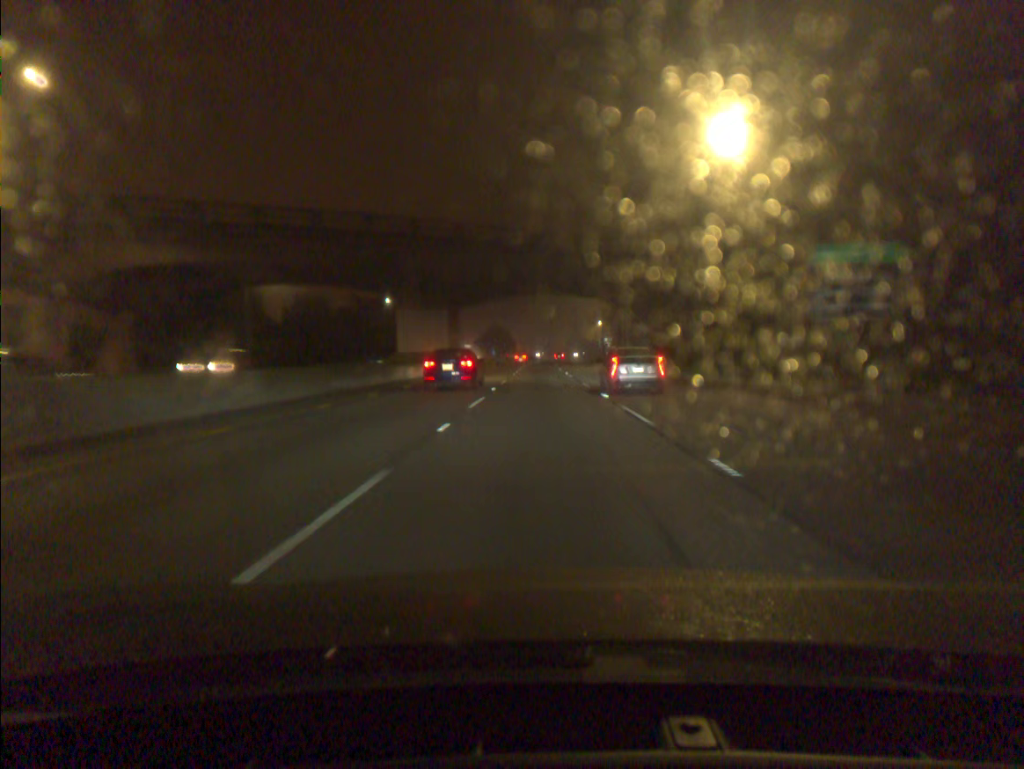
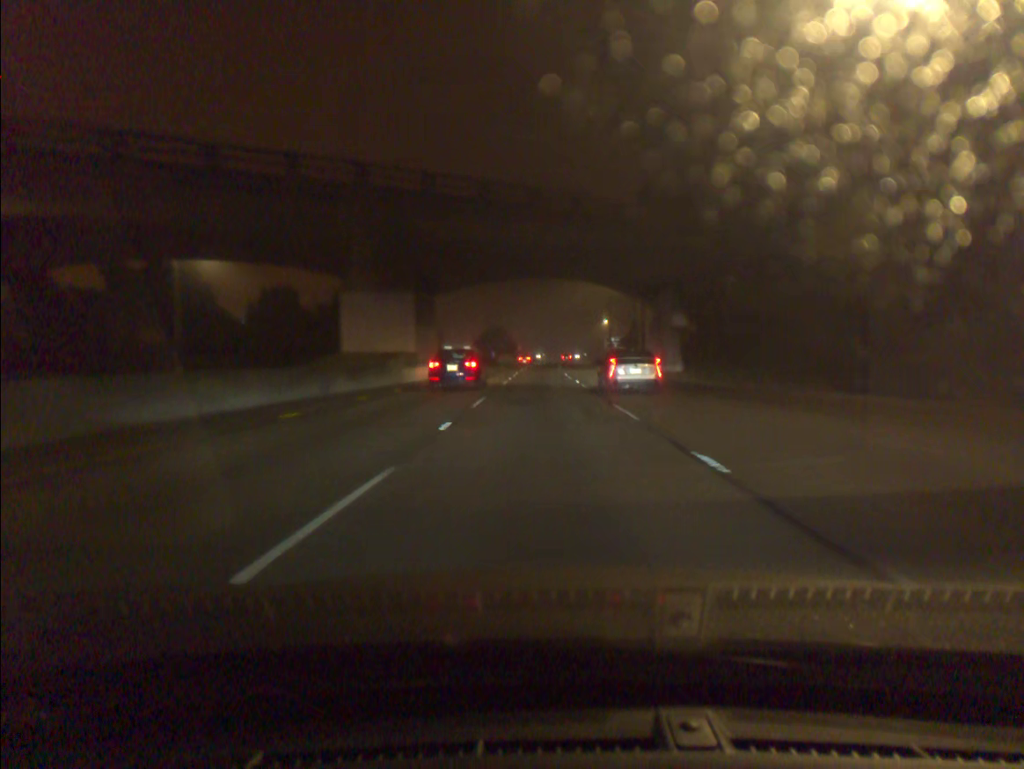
(0.0, +14.1) m; 0°
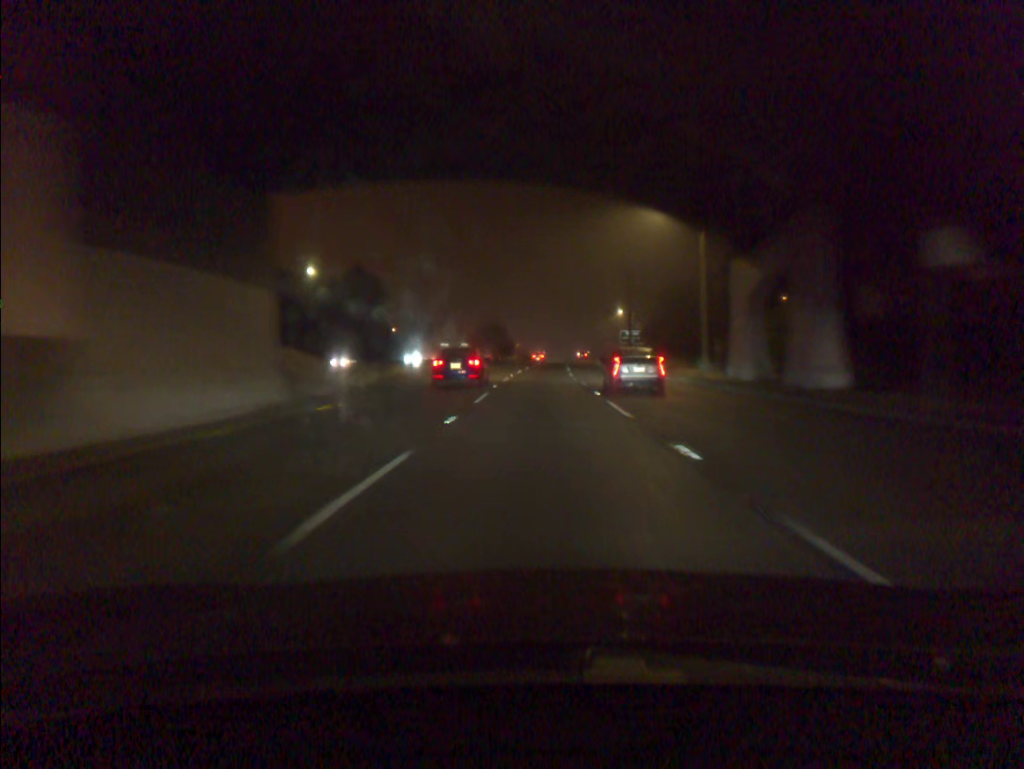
(0.0, +28.1) m; 0°
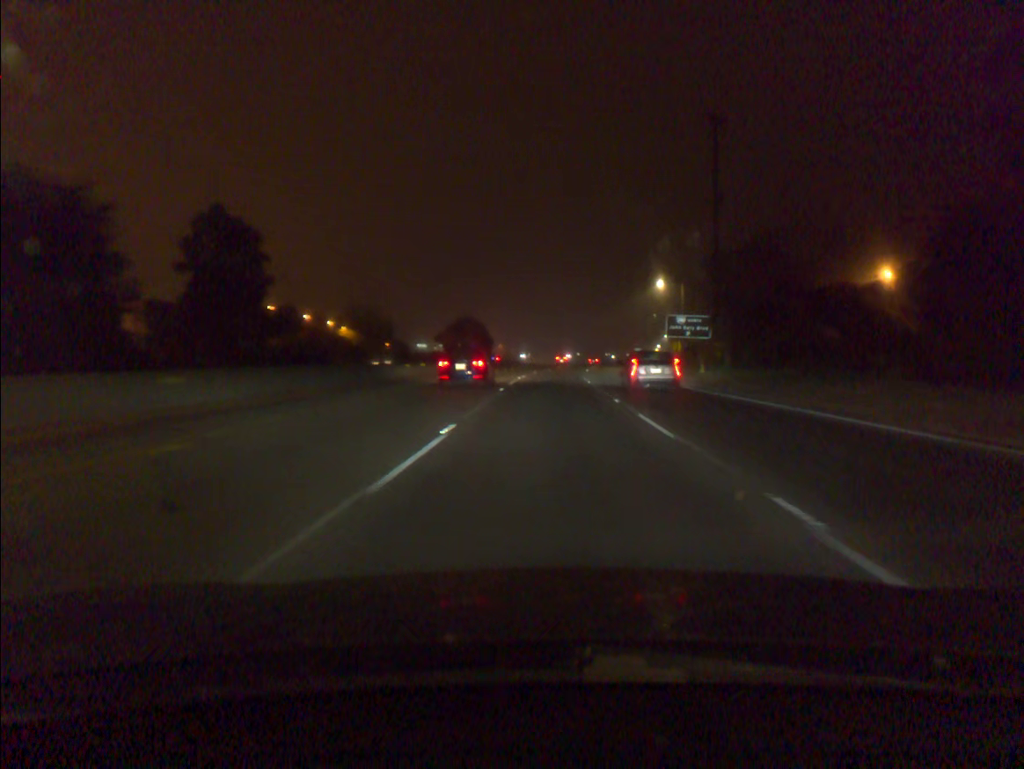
(+0.2, +56.1) m; +1°
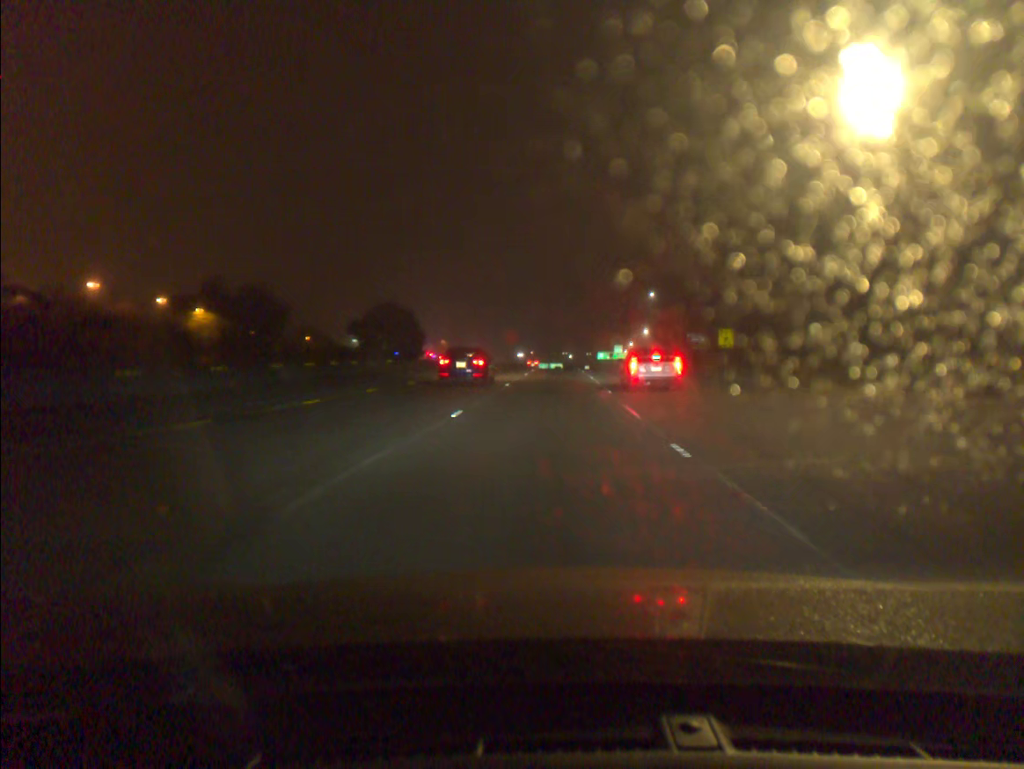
(+1.6, +57.0) m; +3°
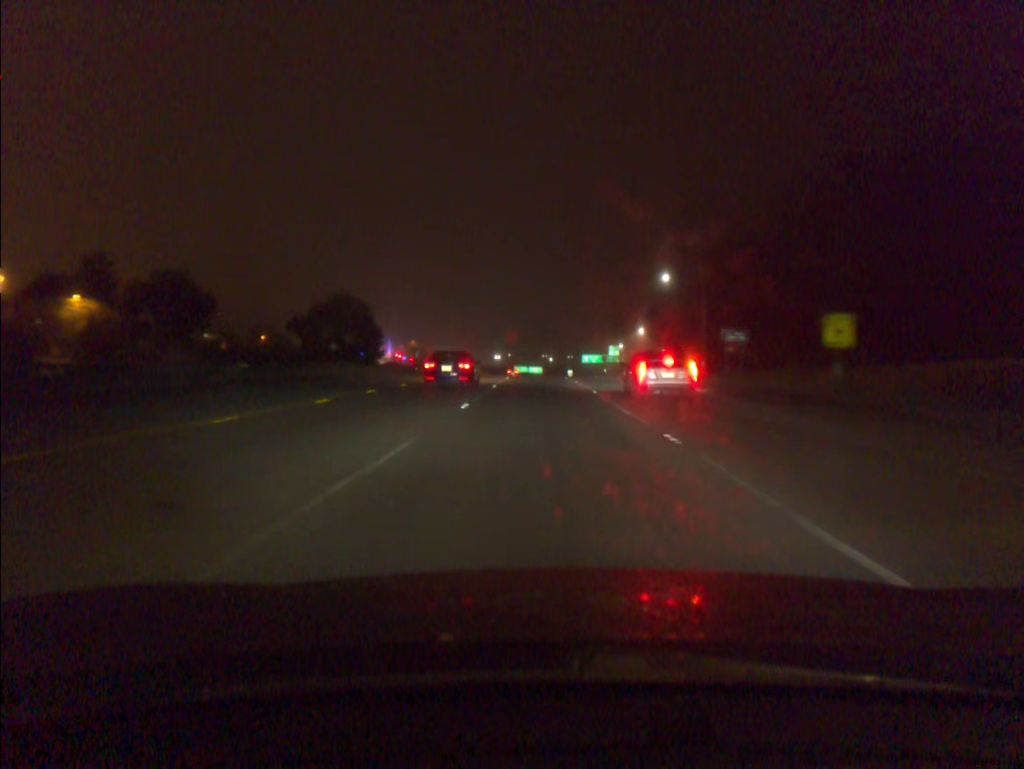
(+0.4, +29.0) m; +1°
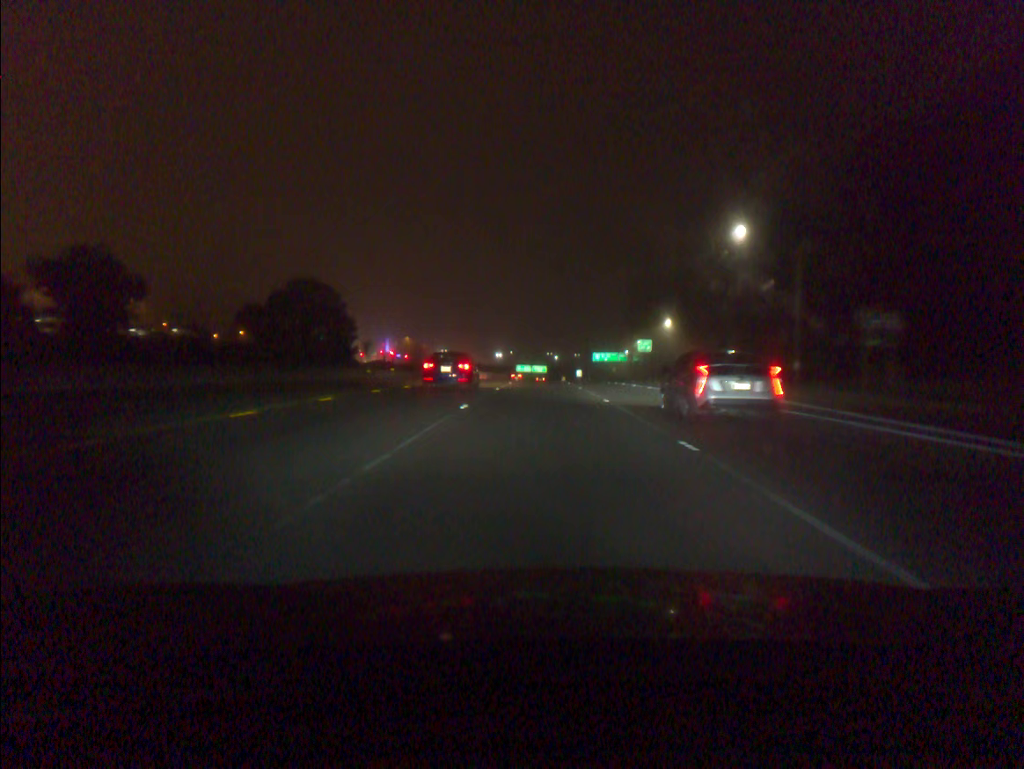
(-0.1, +29.3) m; 0°
